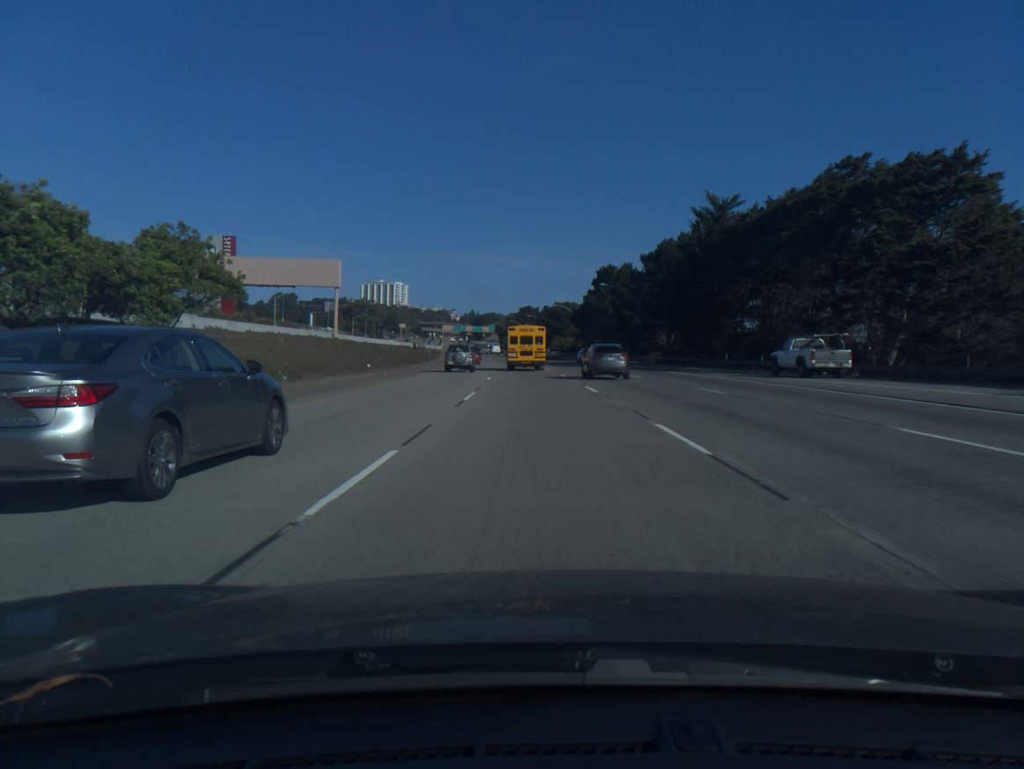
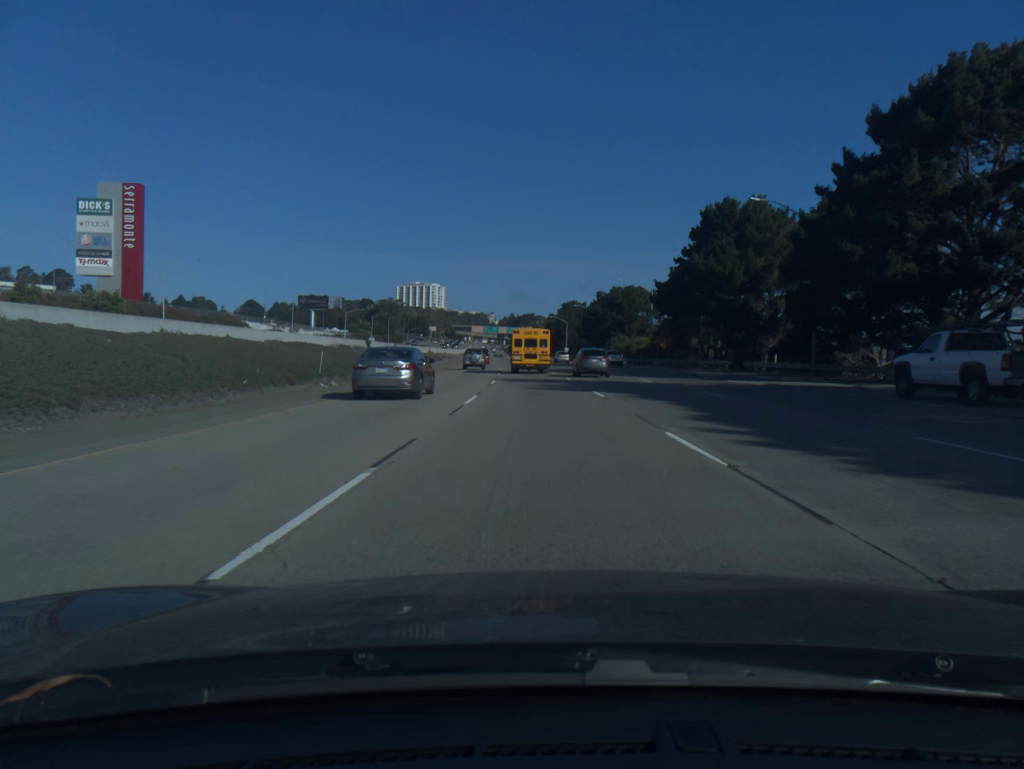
(-1.6, +58.8) m; -3°
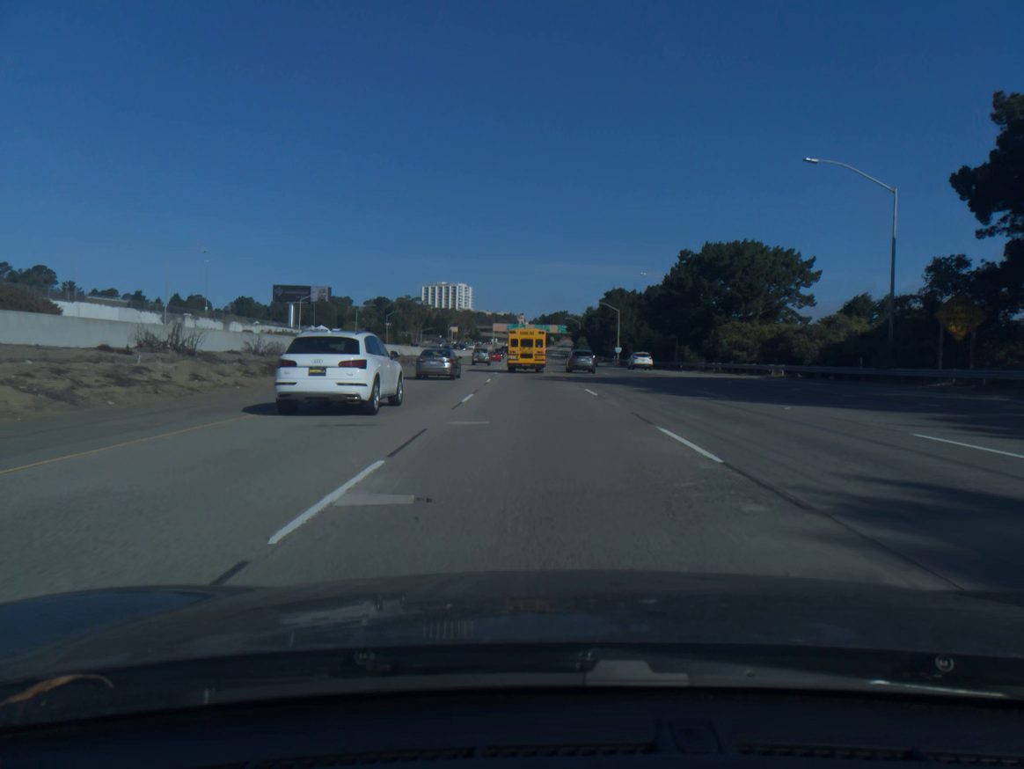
(-1.2, +58.1) m; -2°
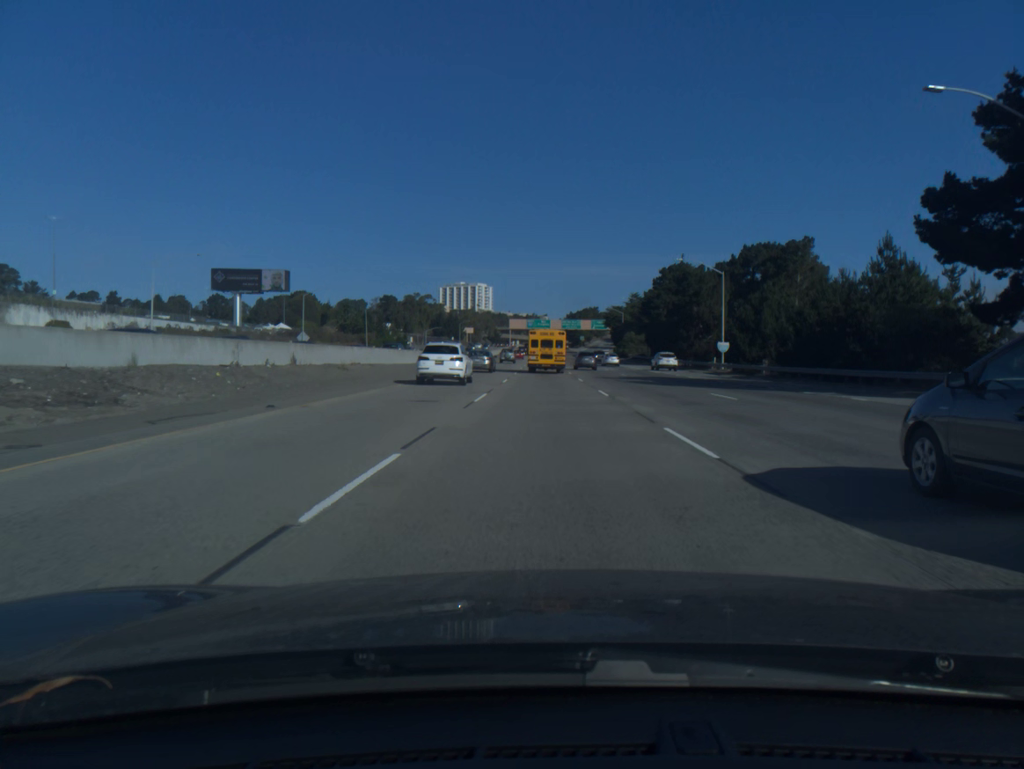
(-1.3, +58.0) m; -2°
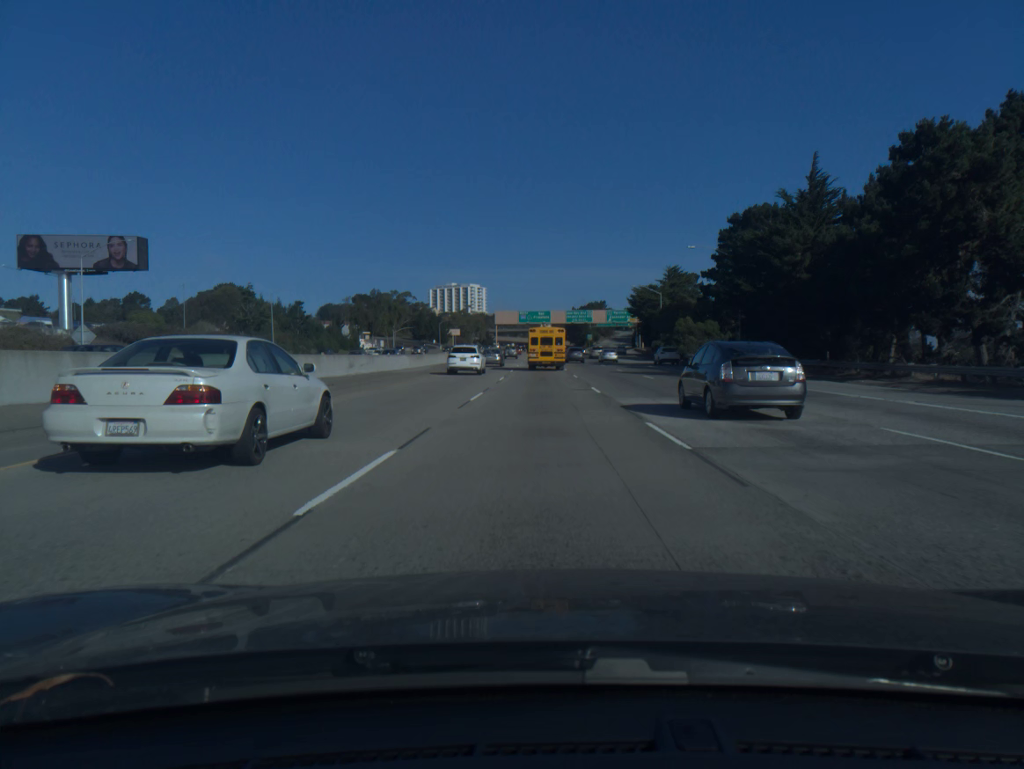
(+0.2, +57.8) m; 0°
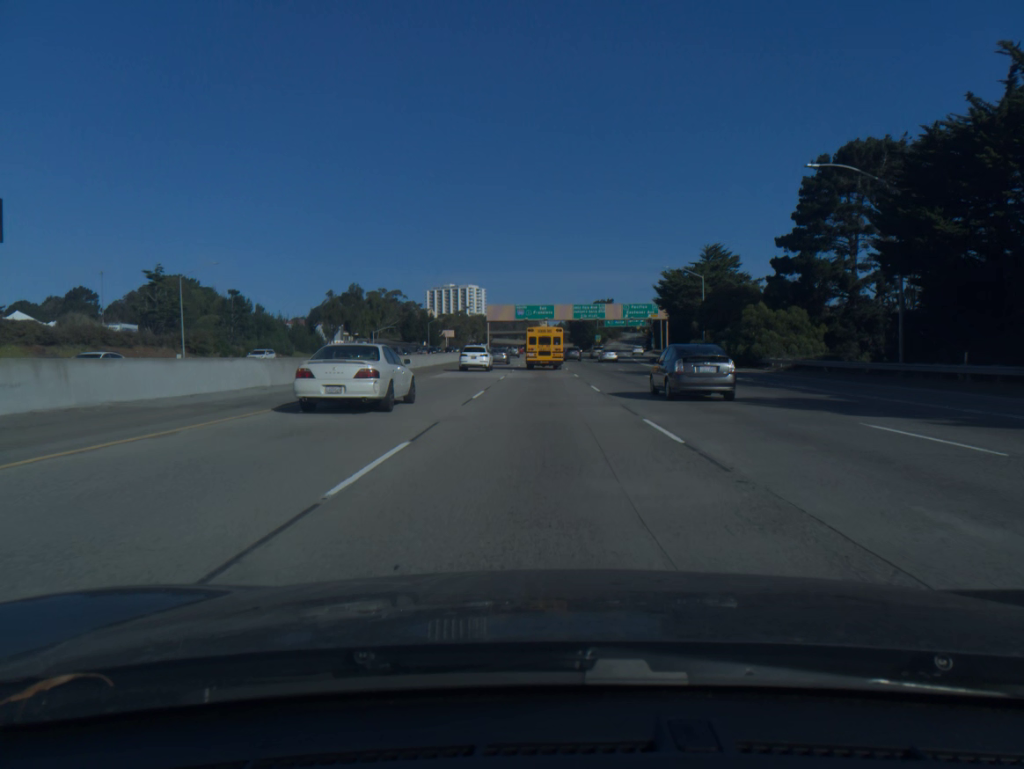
(0.0, +28.8) m; 0°
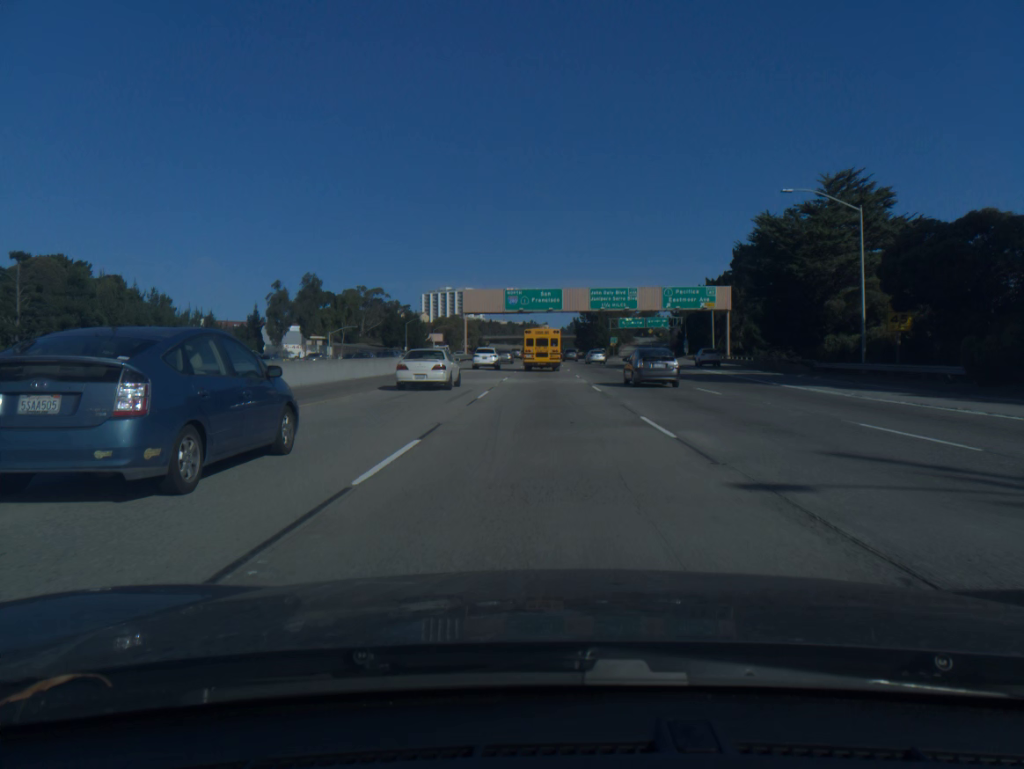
(0.0, +42.9) m; 0°
